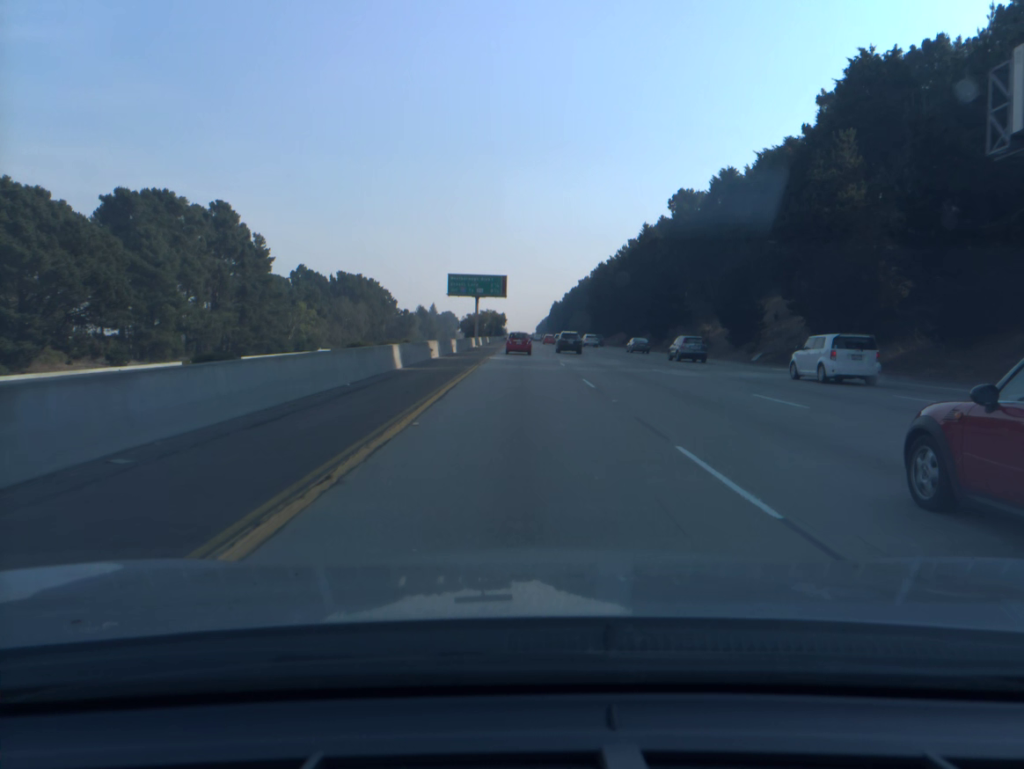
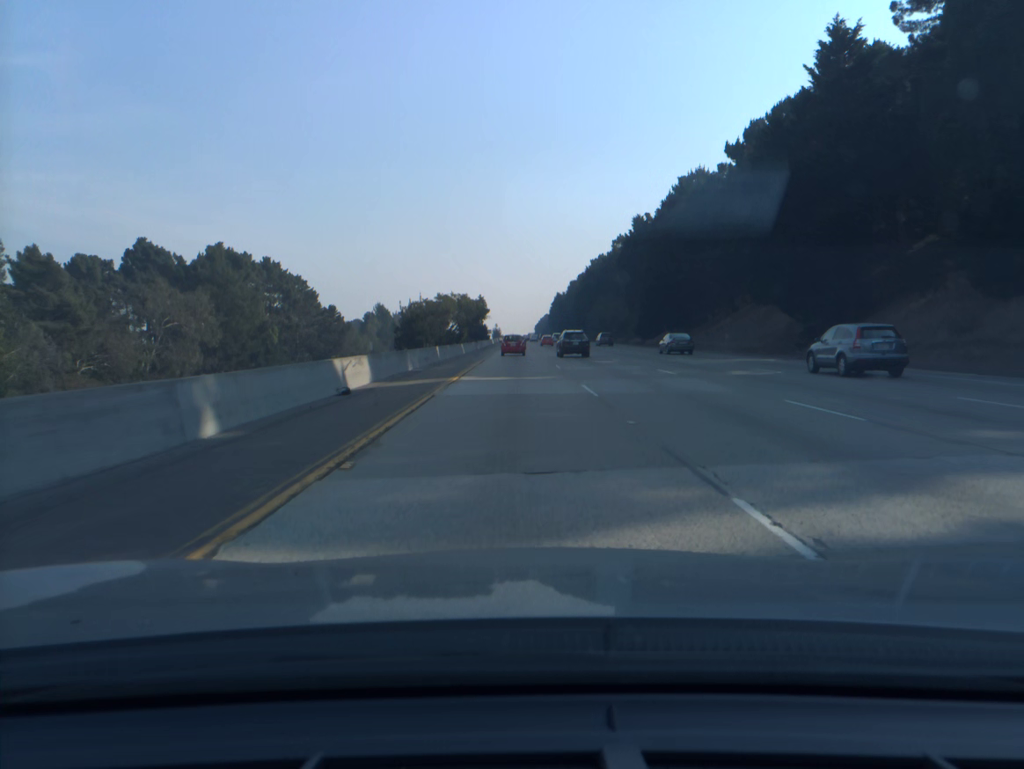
(-0.1, +90.9) m; 0°
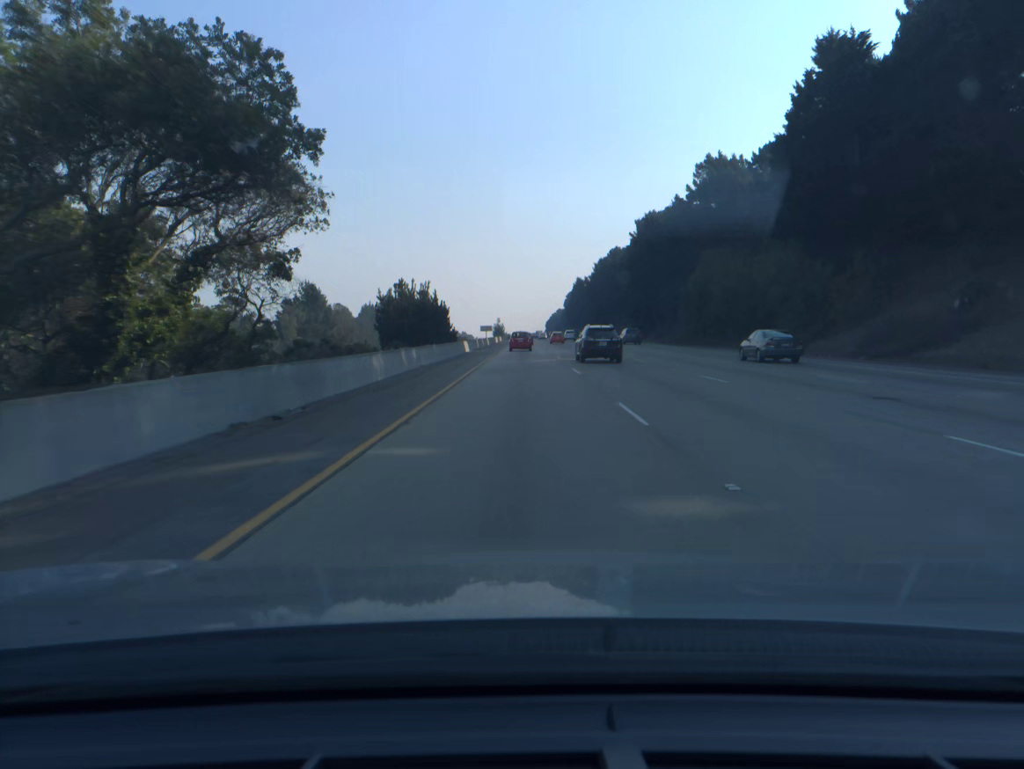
(-0.6, +93.5) m; -1°
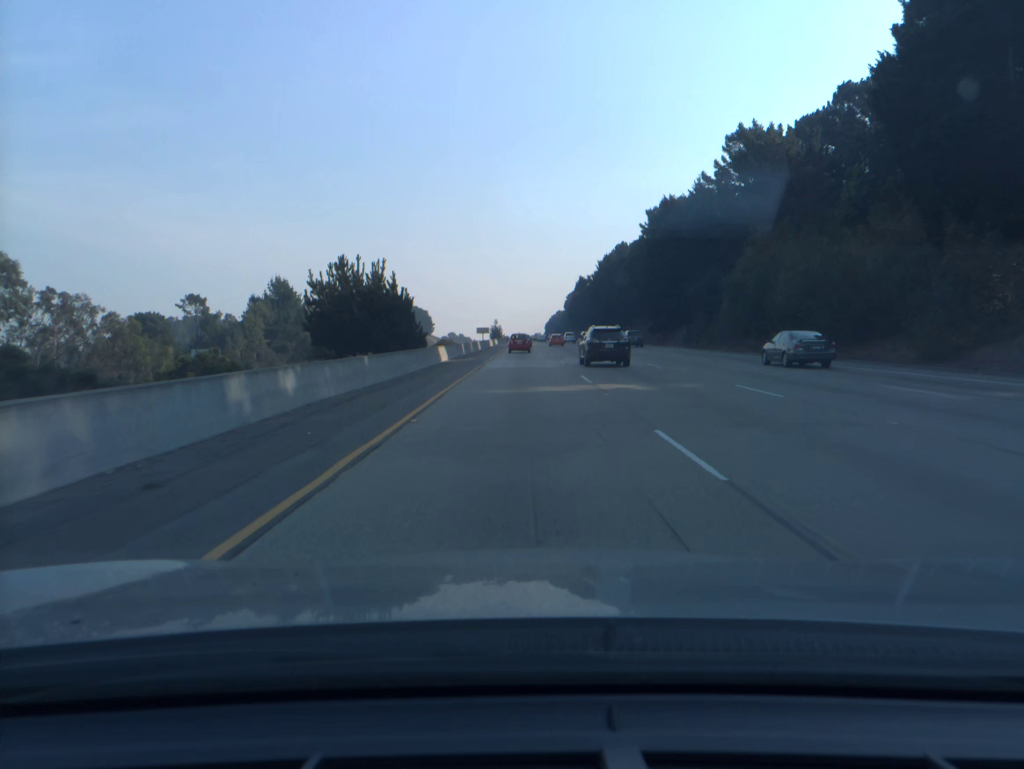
(0.0, +18.9) m; 0°
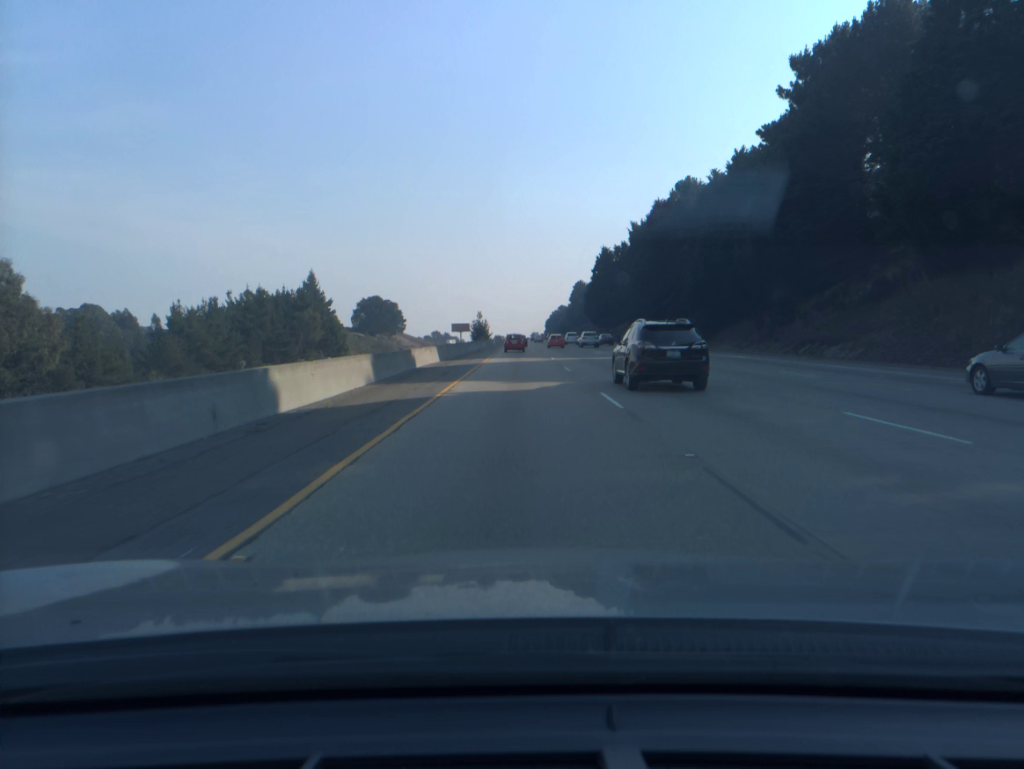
(+0.2, +95.0) m; 0°
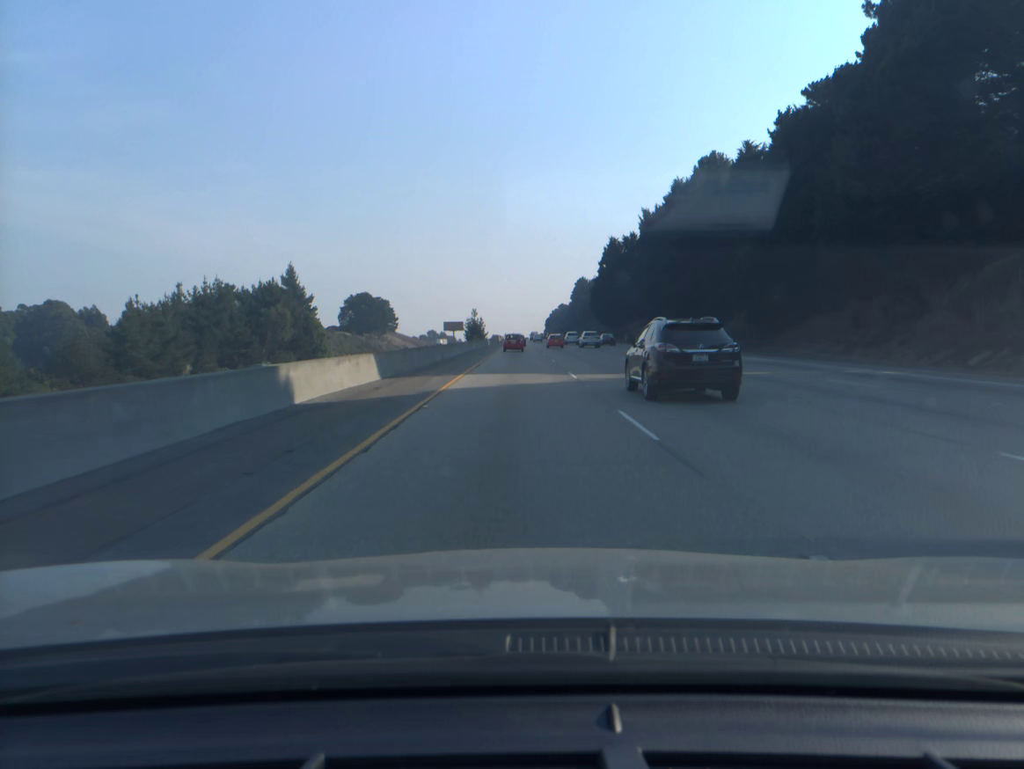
(0.0, +19.2) m; 0°
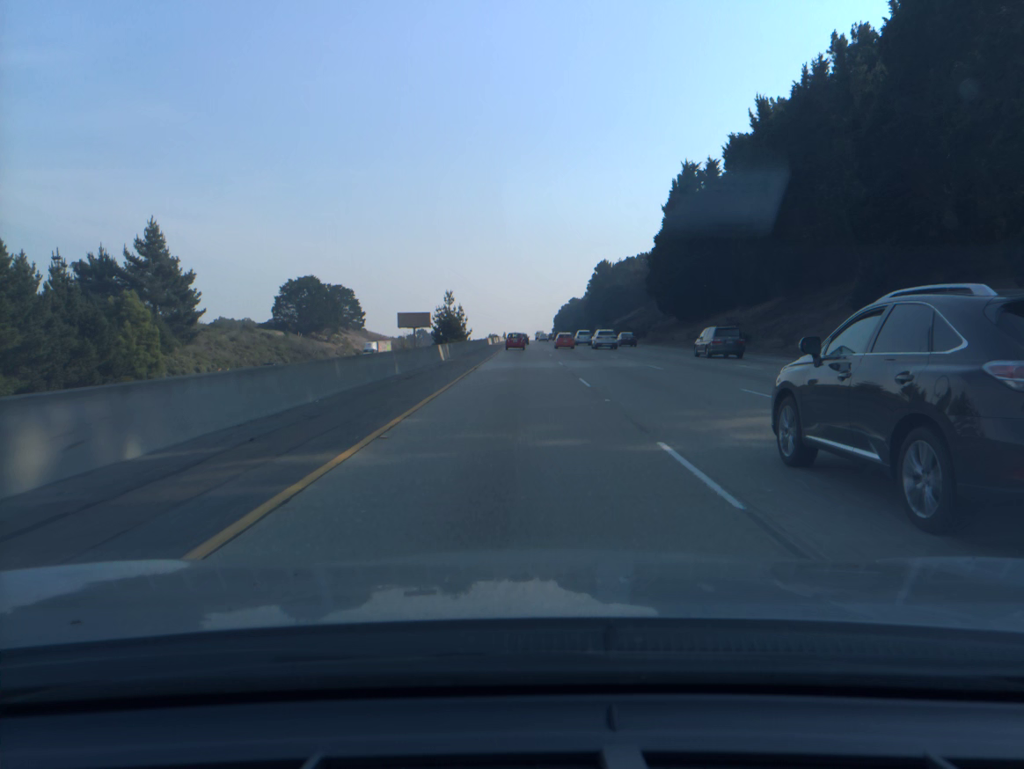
(-0.2, +77.2) m; 0°
